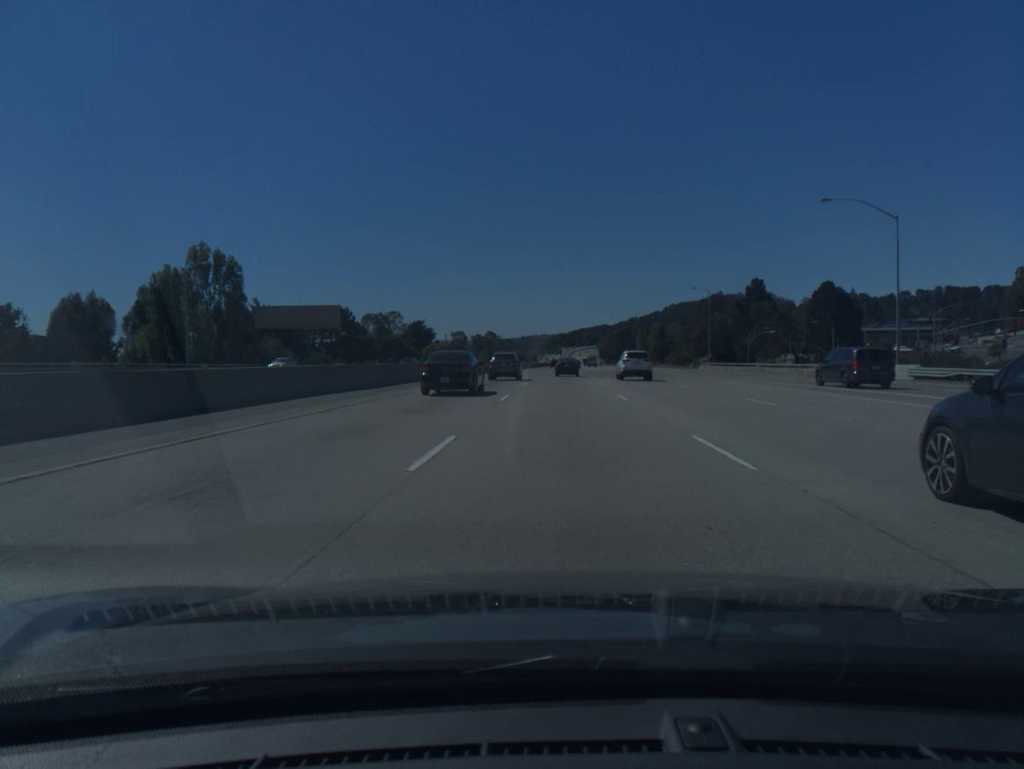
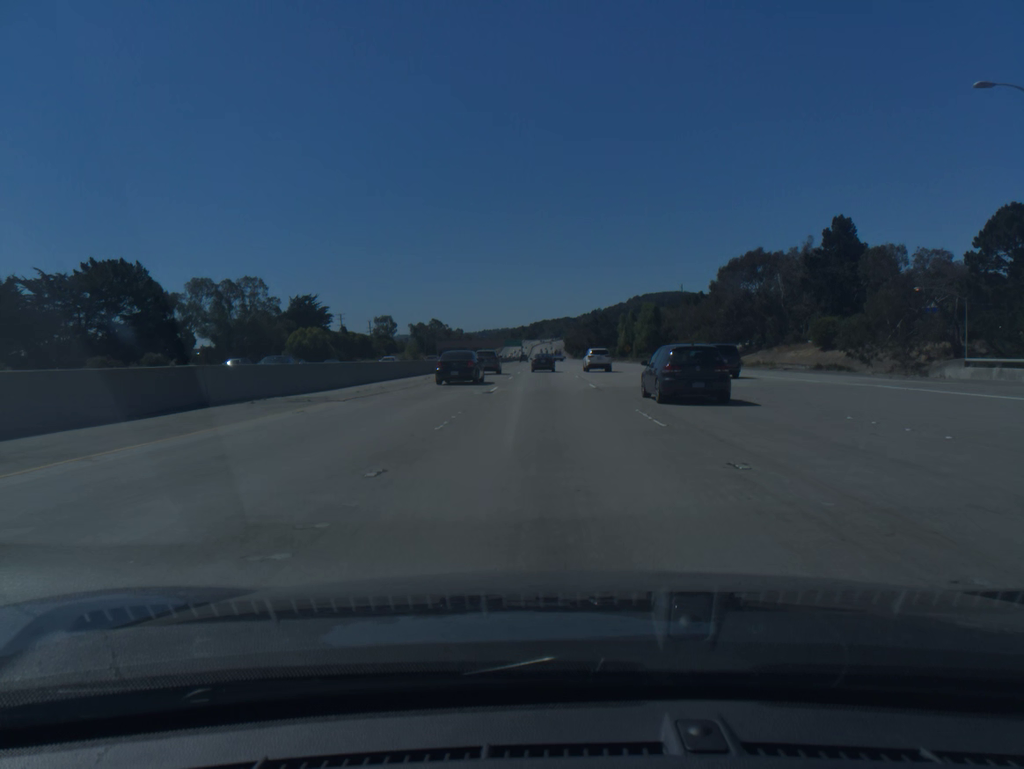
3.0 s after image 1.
(+2.4, +82.6) m; +3°
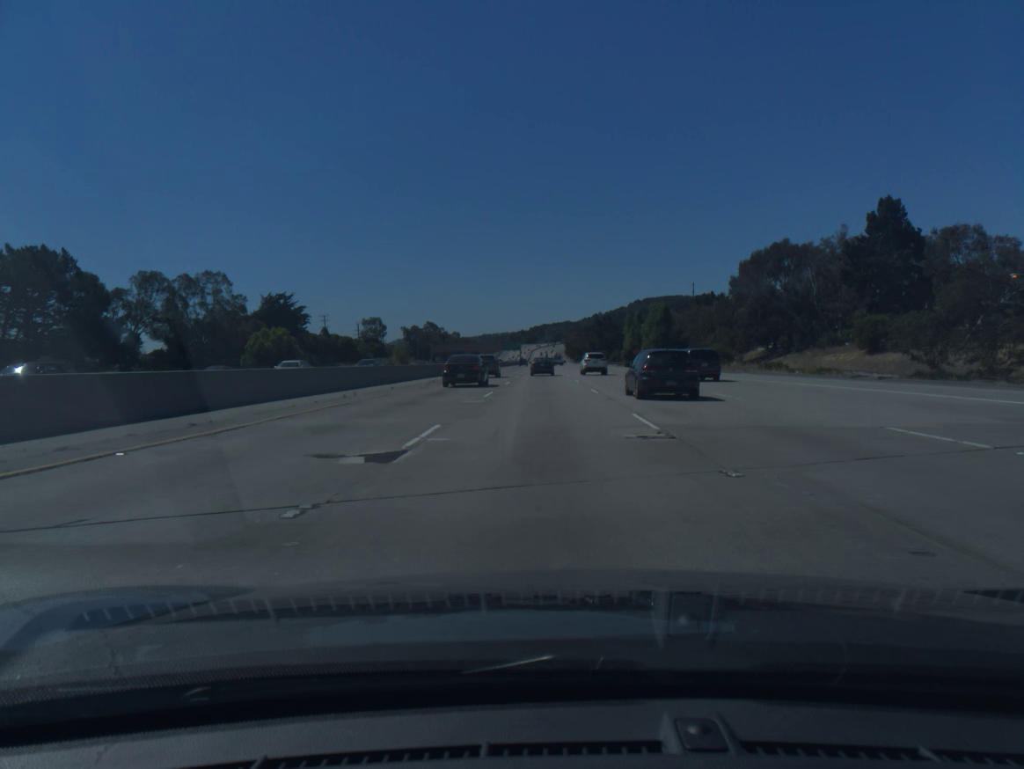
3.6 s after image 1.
(0.0, +16.5) m; 0°
